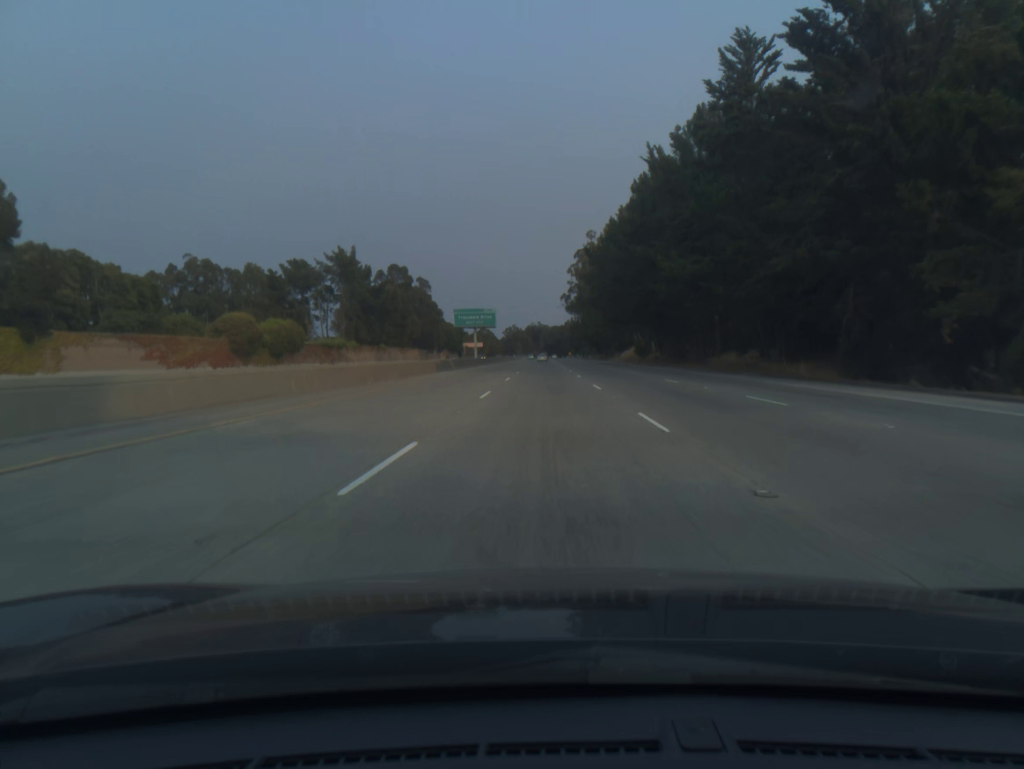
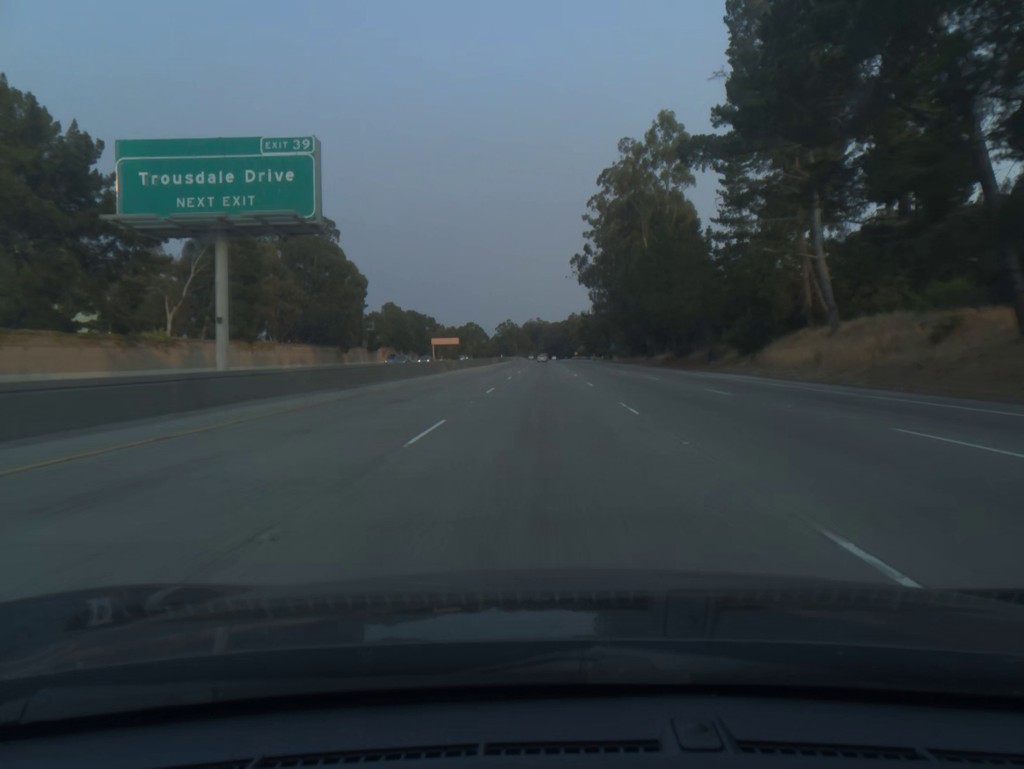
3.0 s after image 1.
(+0.2, +98.3) m; 0°
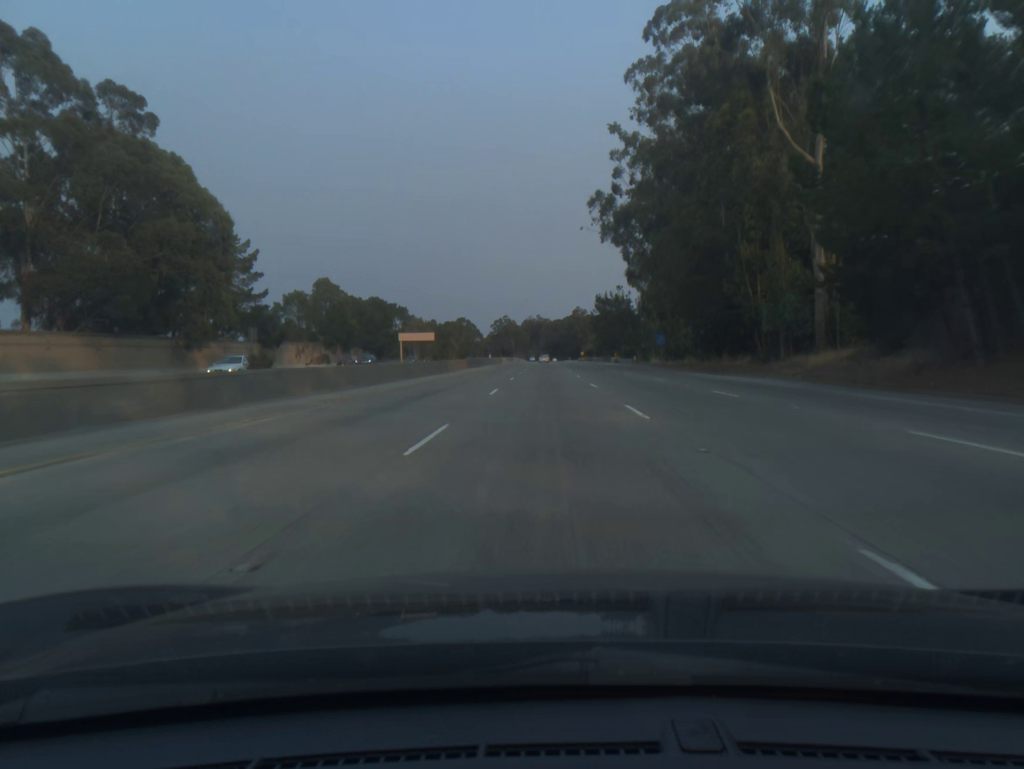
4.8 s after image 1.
(0.0, +58.9) m; 0°
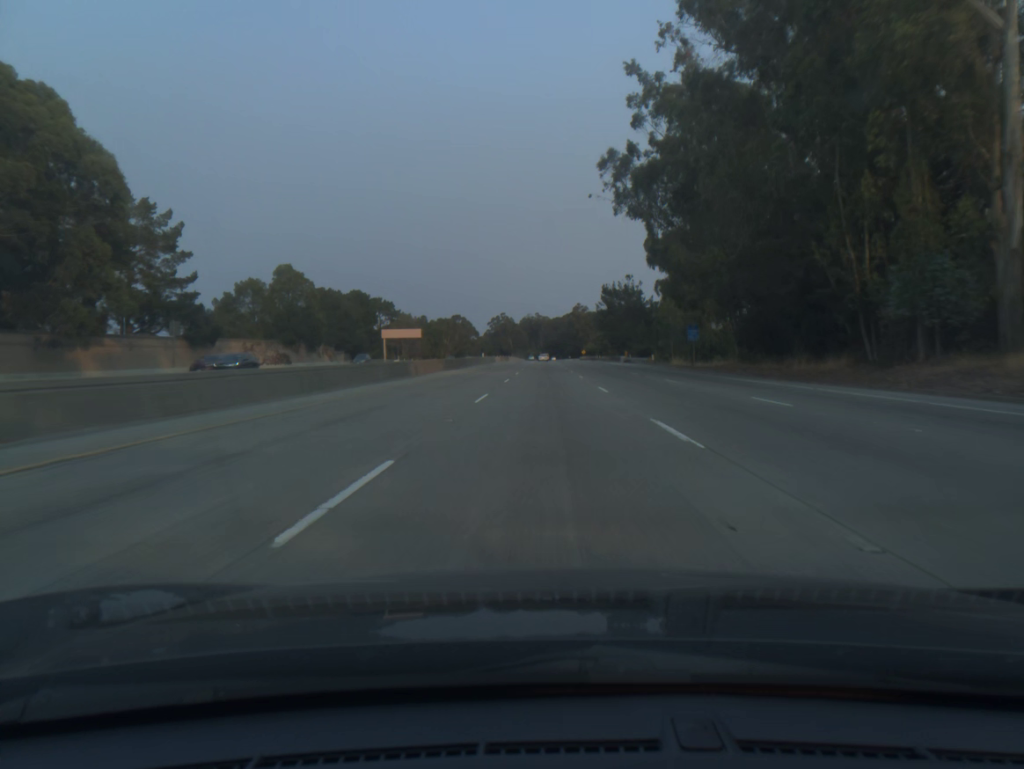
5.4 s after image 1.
(0.0, +19.6) m; 0°
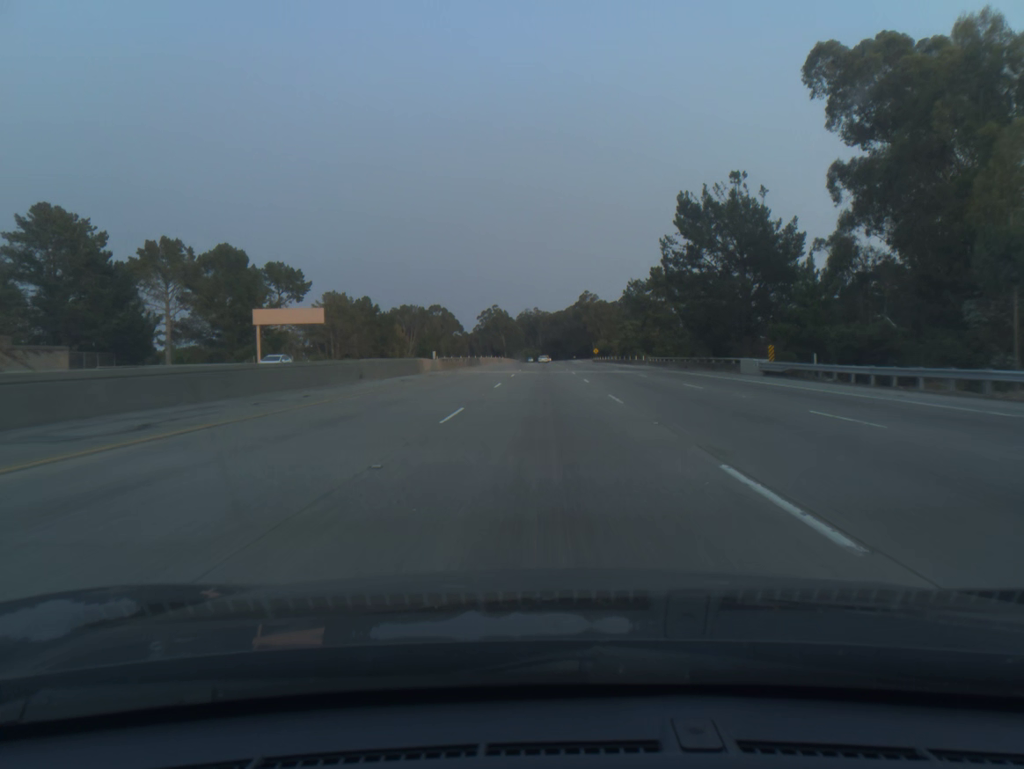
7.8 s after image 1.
(+0.1, +78.5) m; 0°
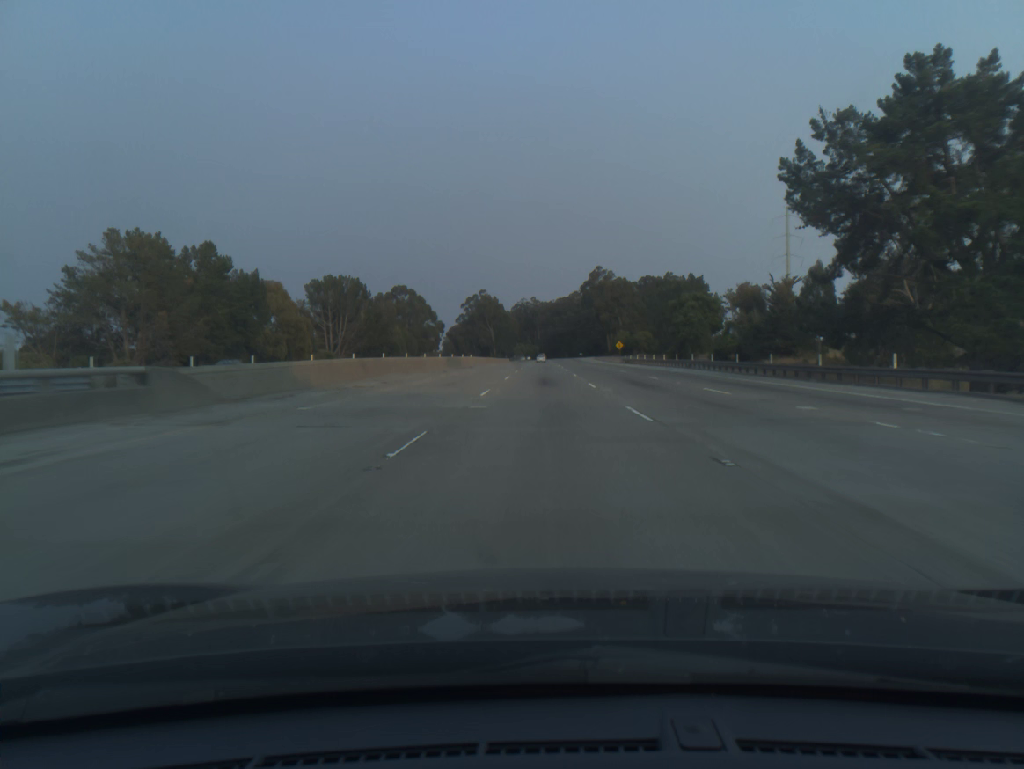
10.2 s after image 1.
(-0.1, +78.5) m; 0°
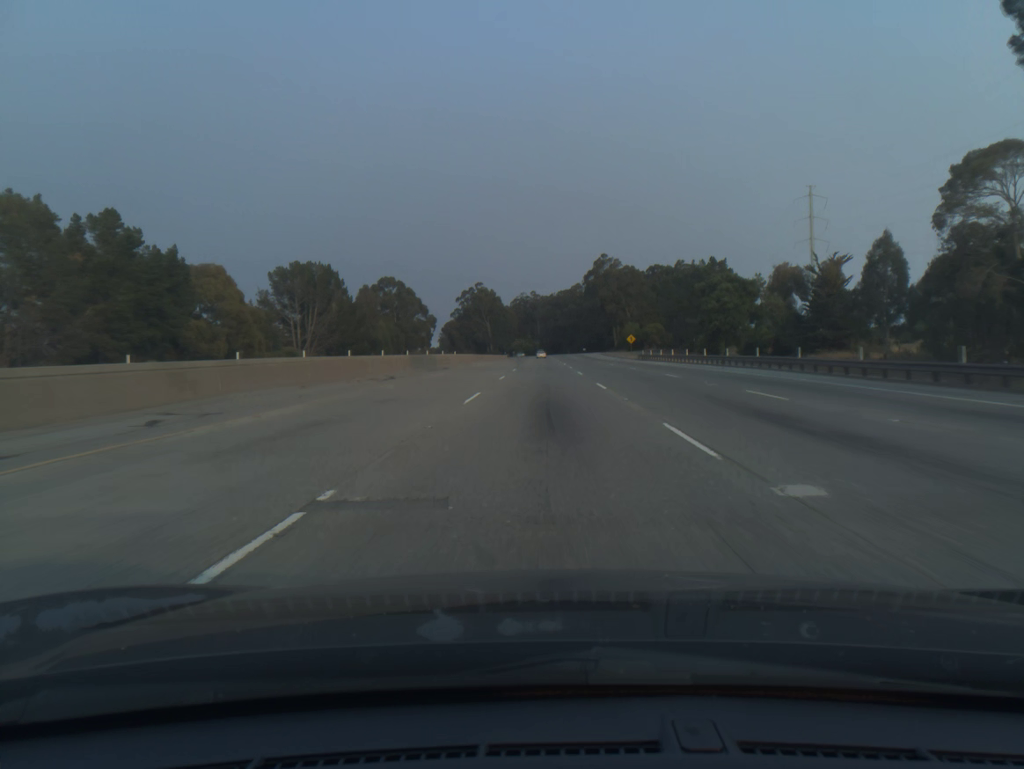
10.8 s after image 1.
(0.0, +19.6) m; 0°
